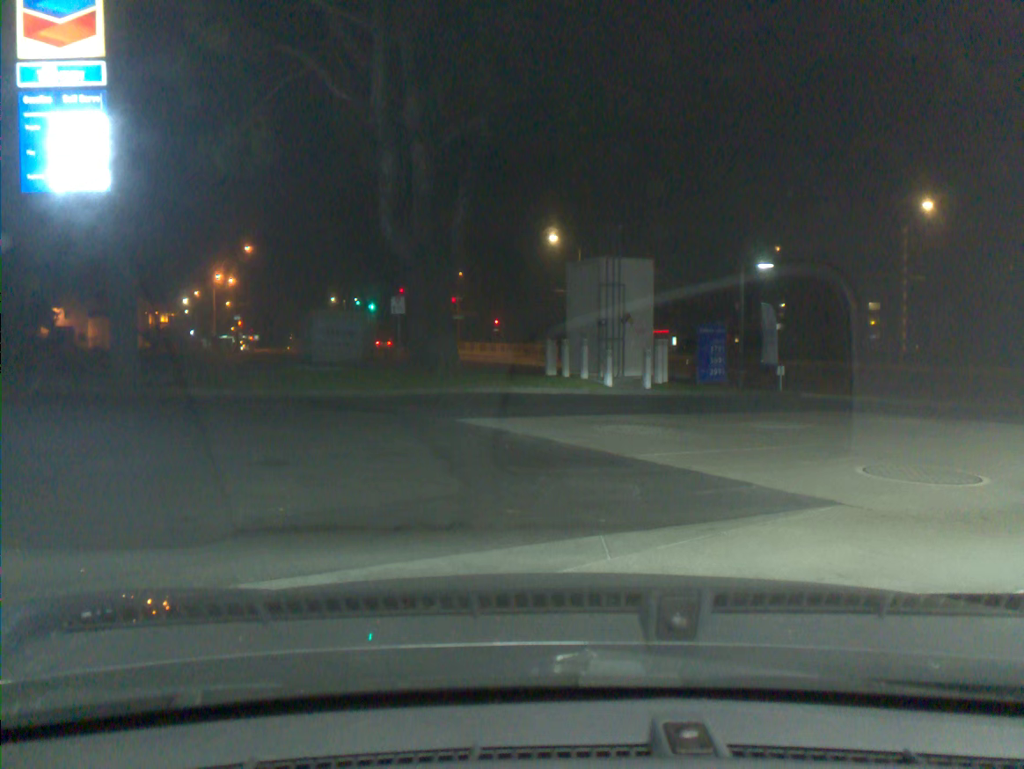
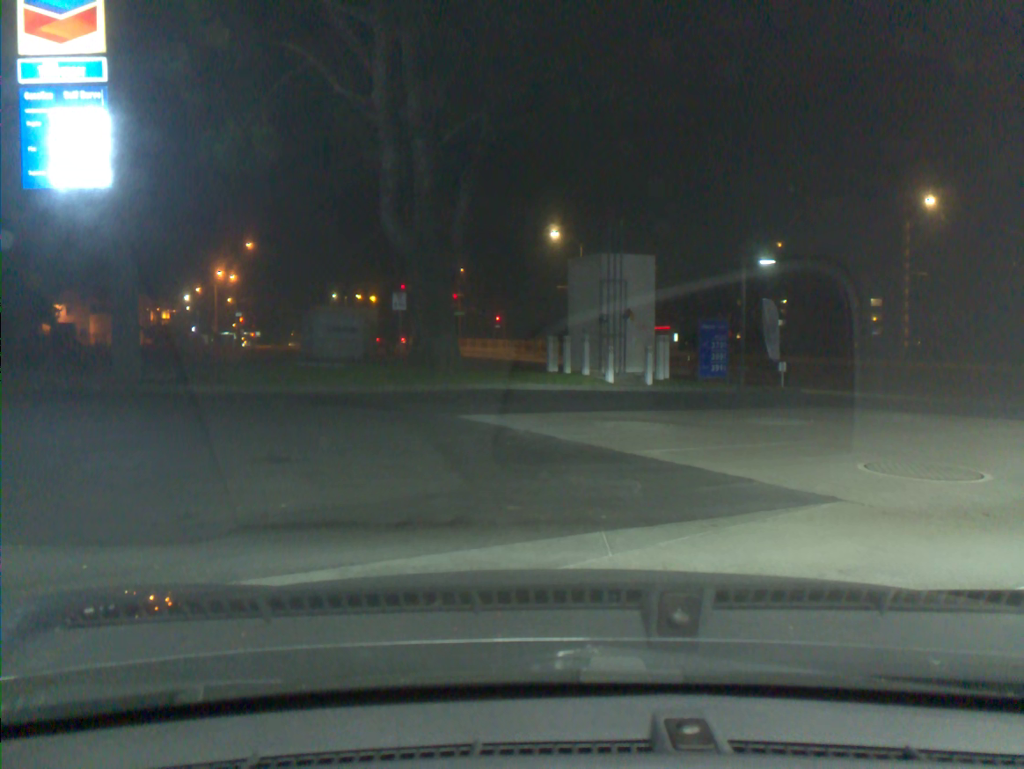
(-0.1, 0.0) m; +1°
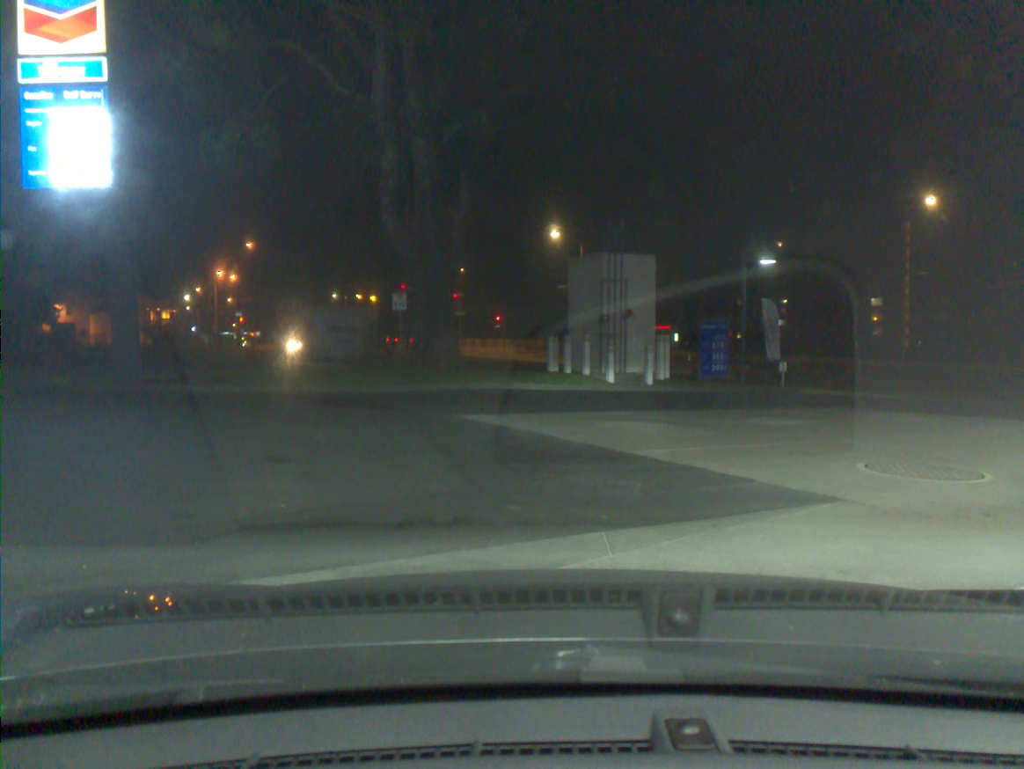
(-0.1, +0.1) m; +1°
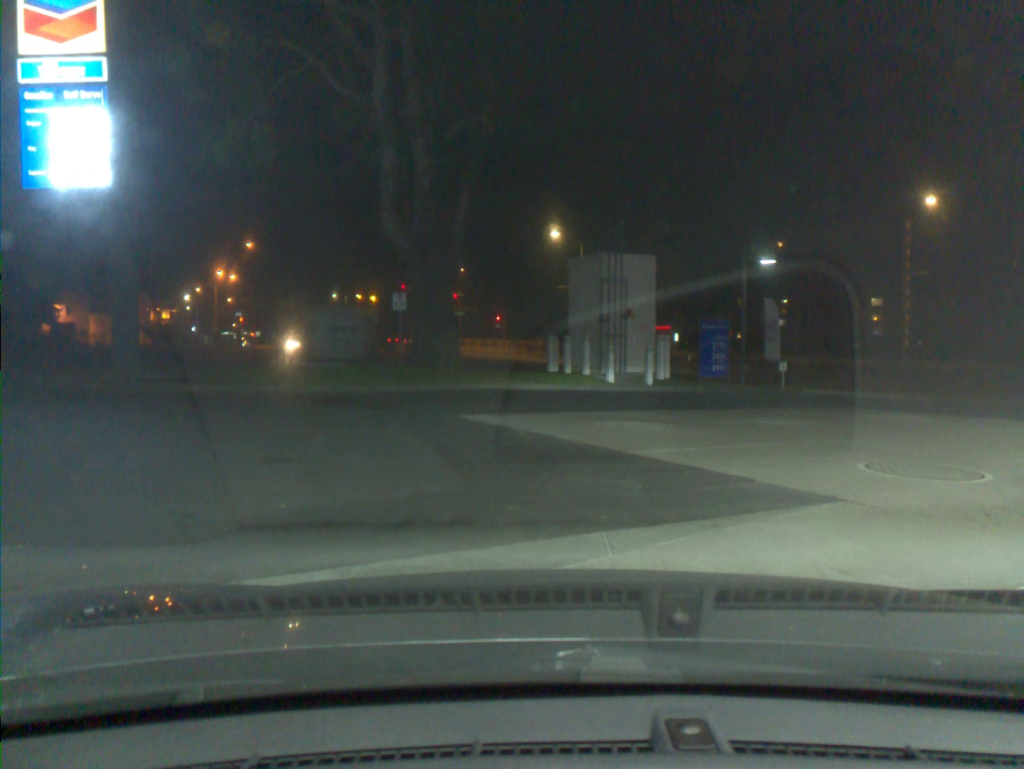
(0.0, +0.1) m; 0°
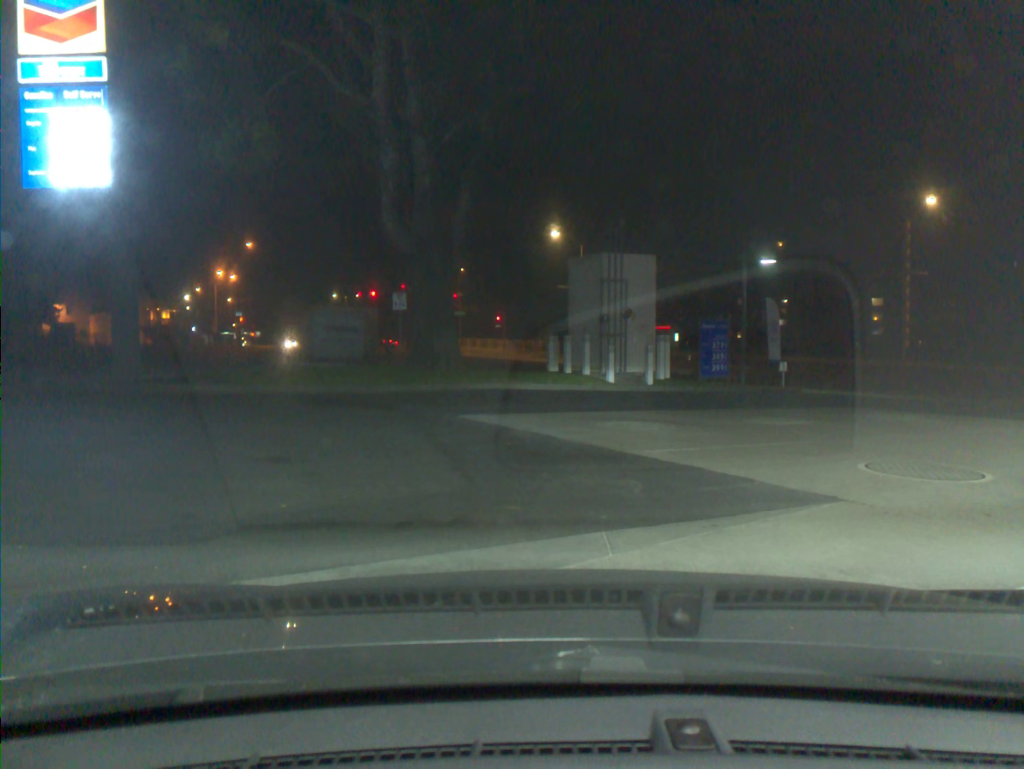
(0.0, +0.1) m; 0°
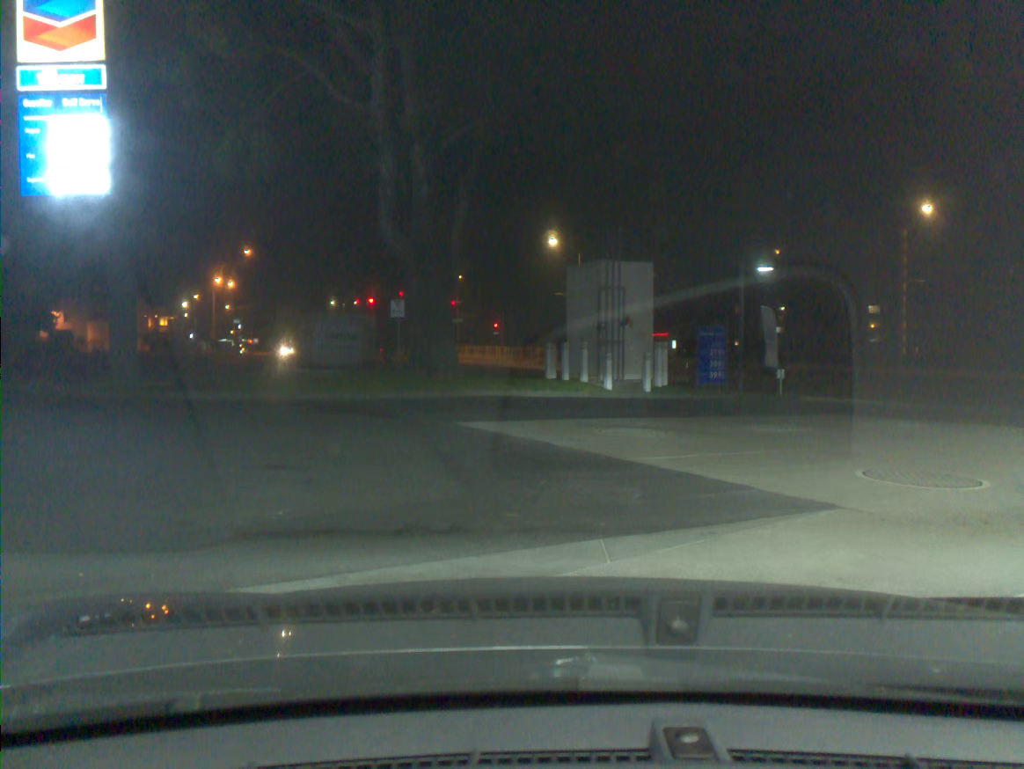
(0.0, +0.1) m; 0°
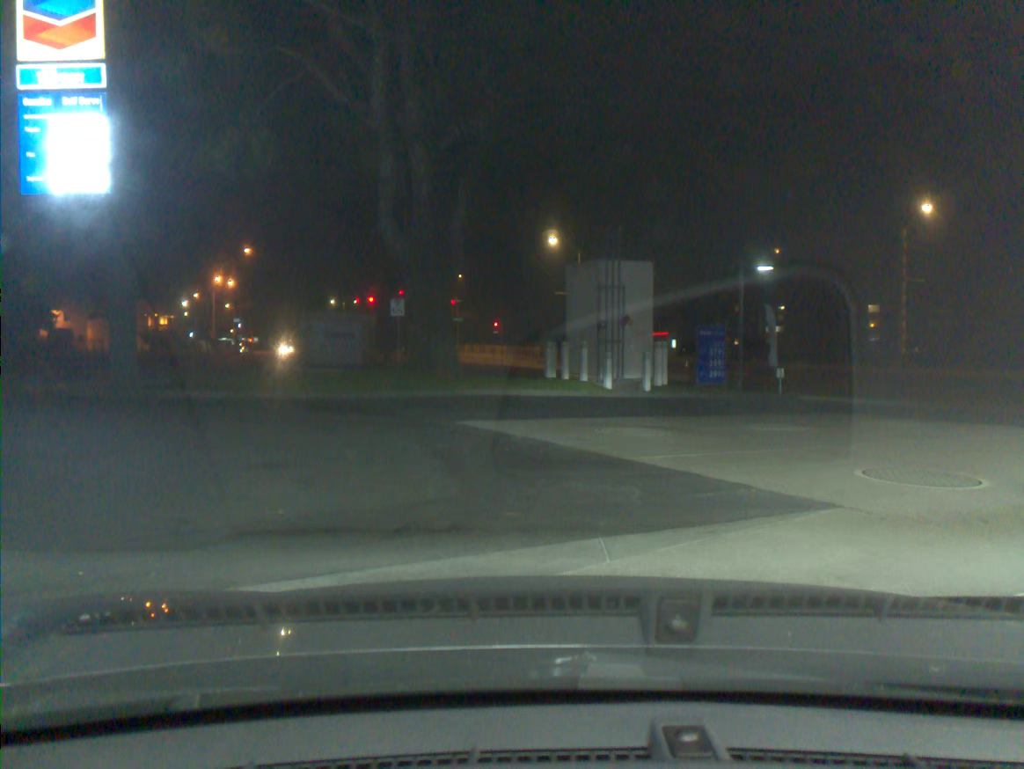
(-0.1, 0.0) m; +1°
